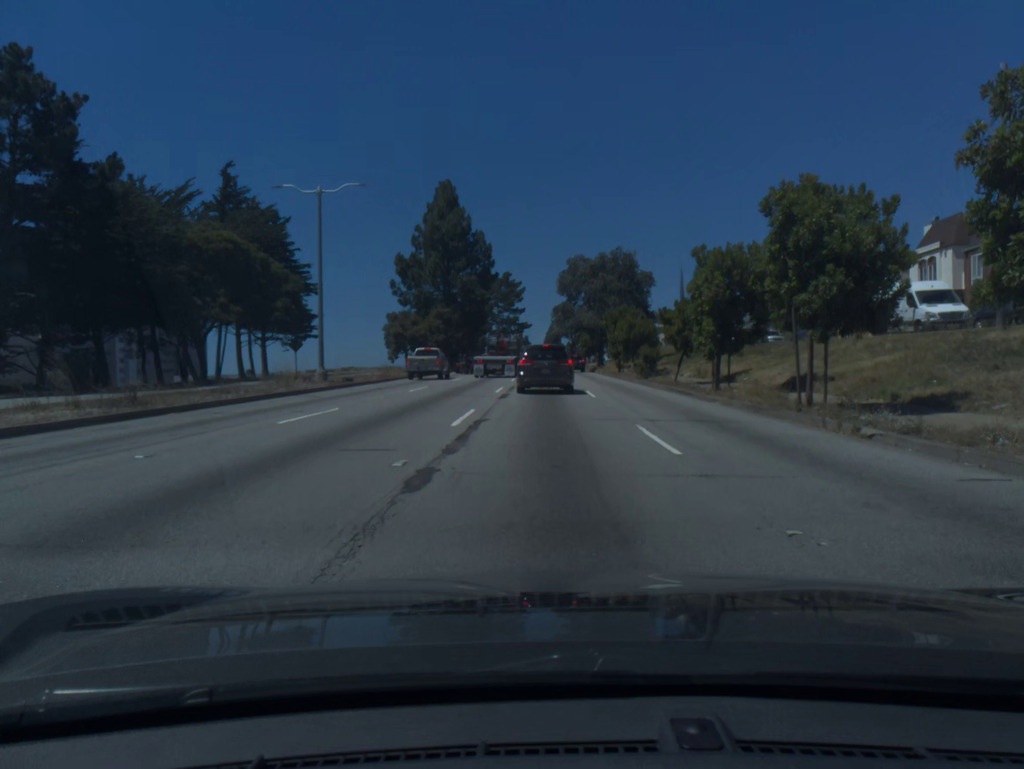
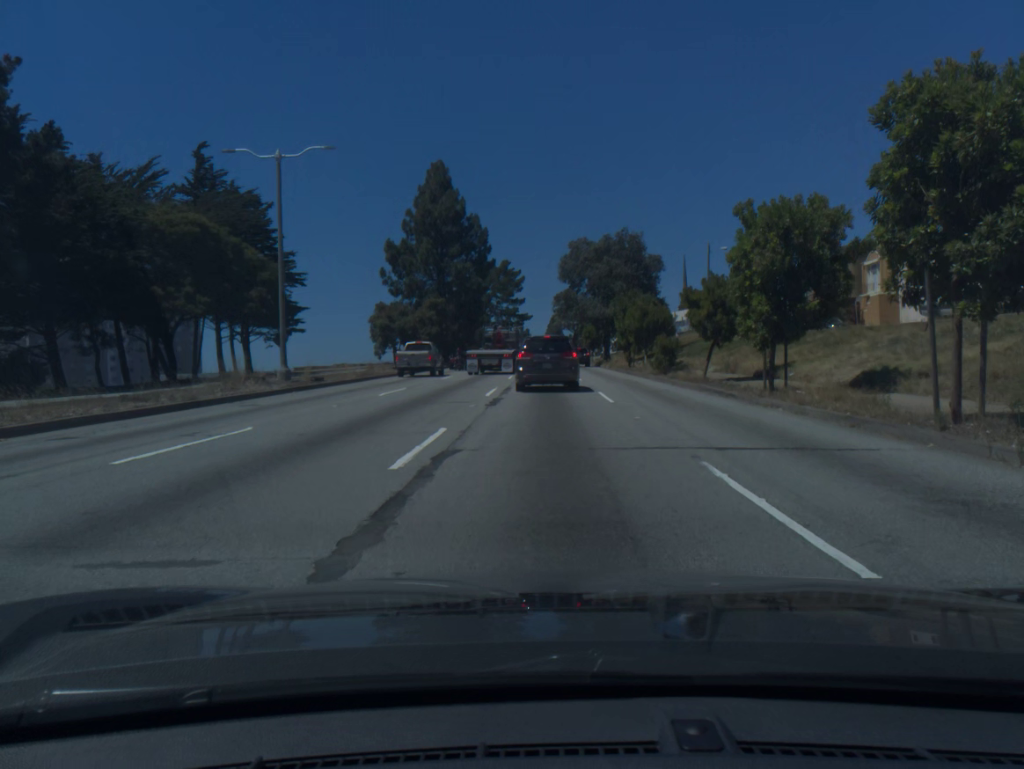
(0.0, +5.8) m; 0°
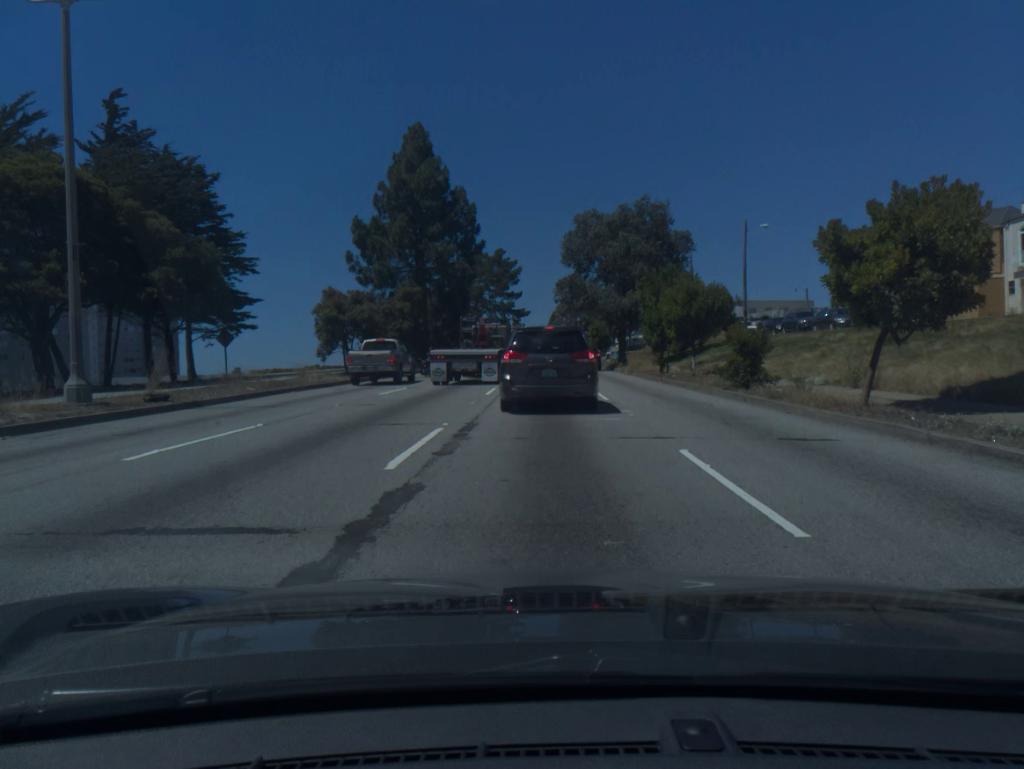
(+0.1, +14.2) m; 0°
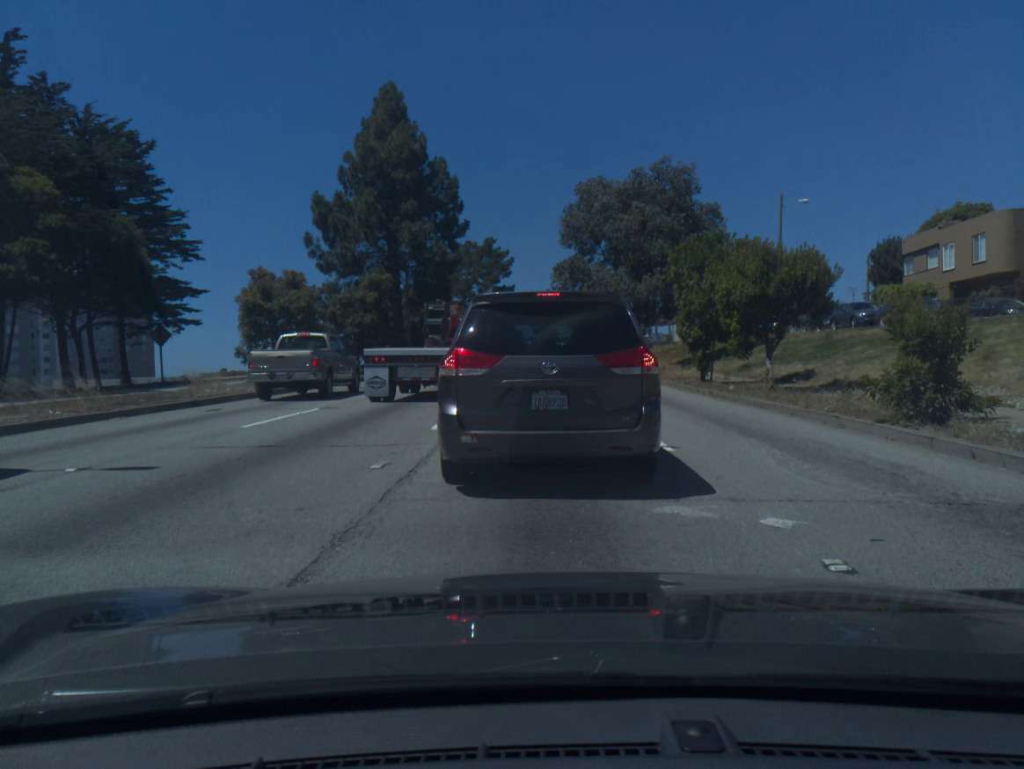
(0.0, +10.7) m; 0°
